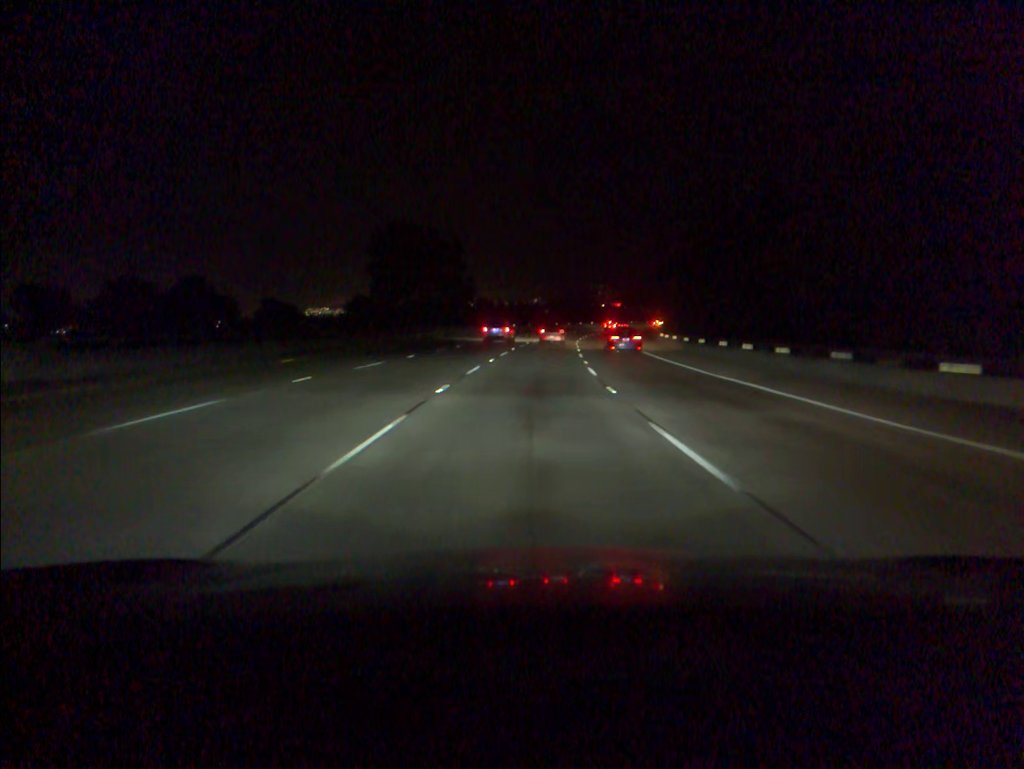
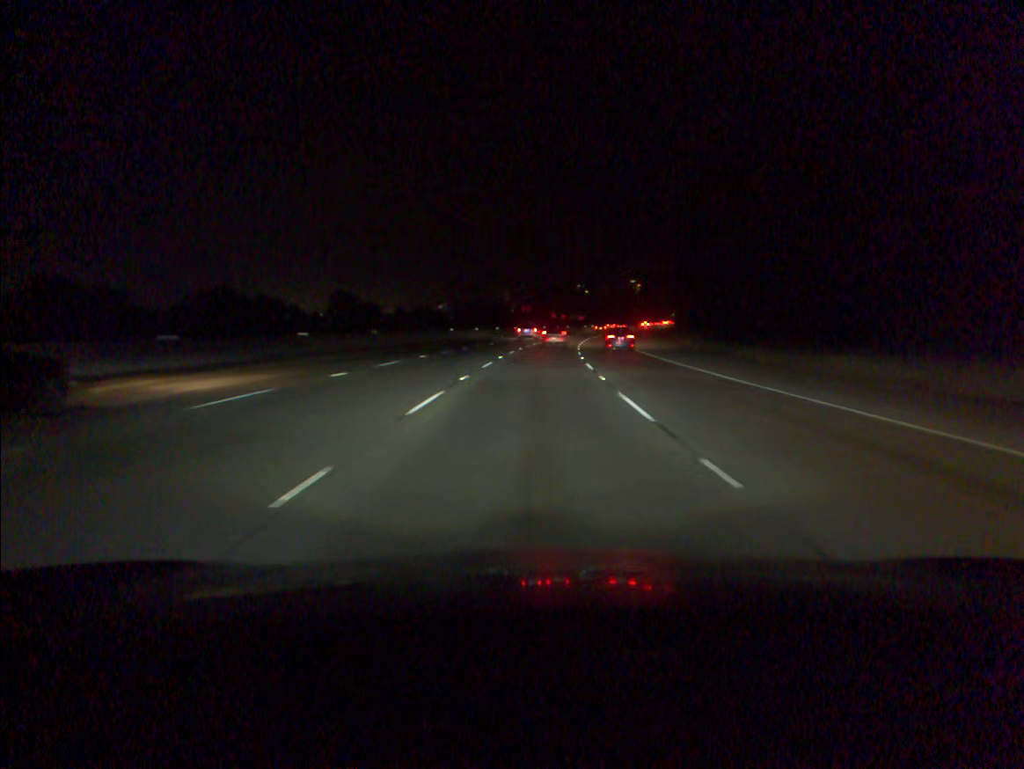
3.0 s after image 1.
(+4.9, +88.3) m; +7°
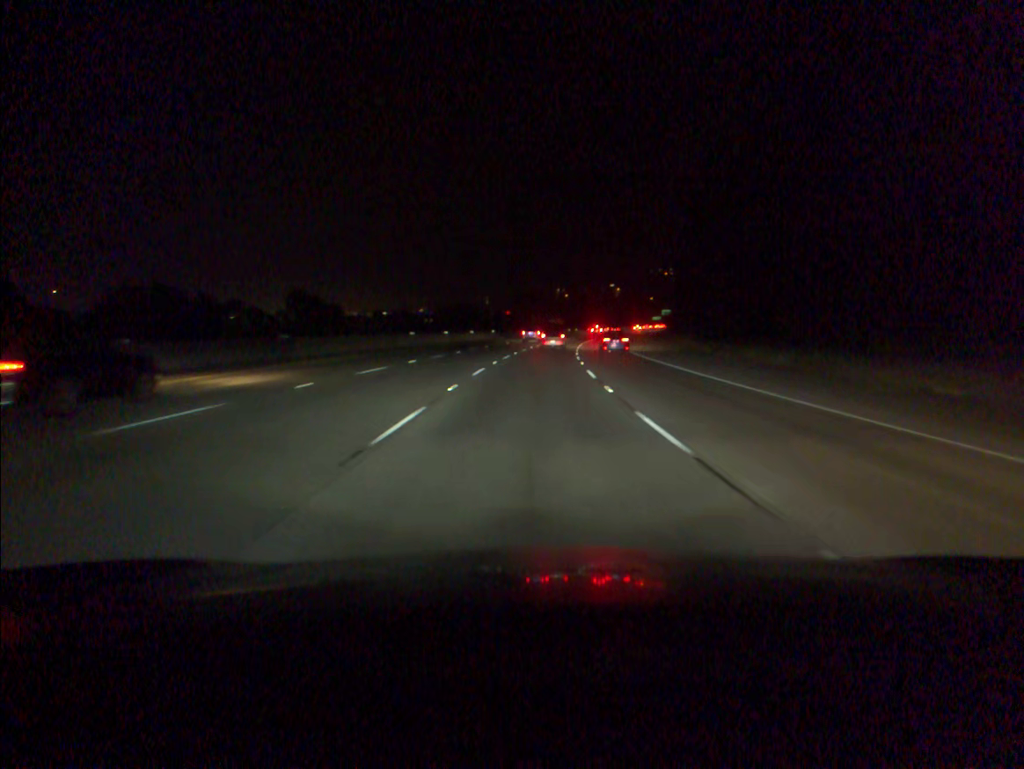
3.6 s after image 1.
(+0.2, +17.6) m; +1°
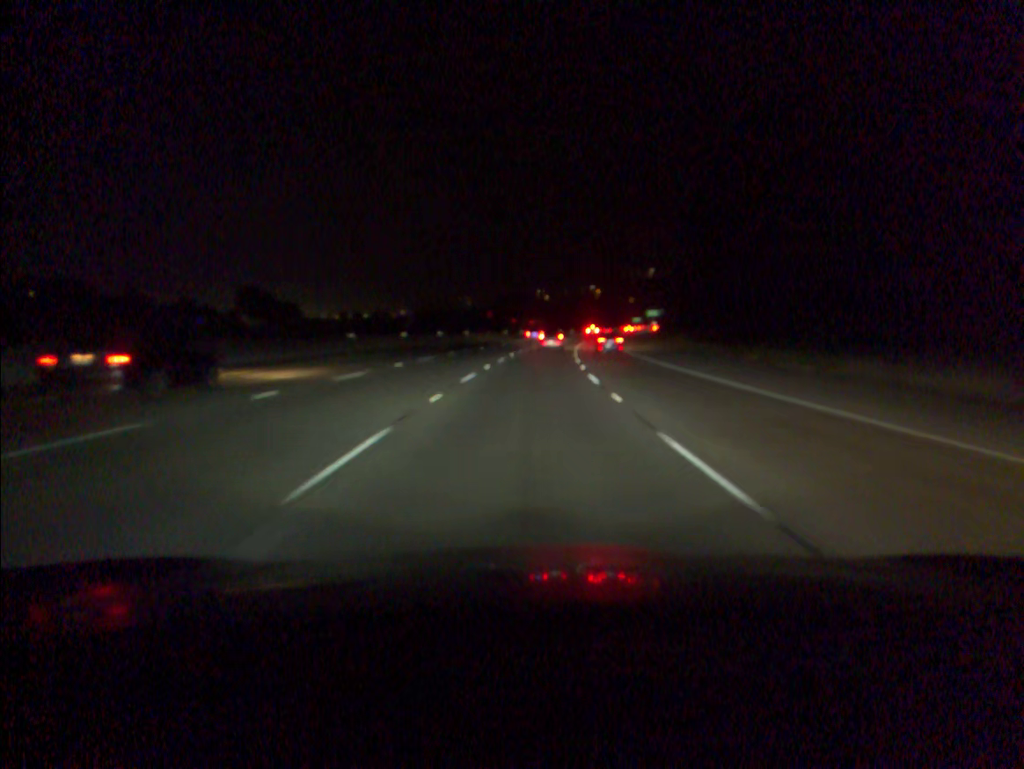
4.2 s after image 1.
(+0.2, +17.6) m; +1°
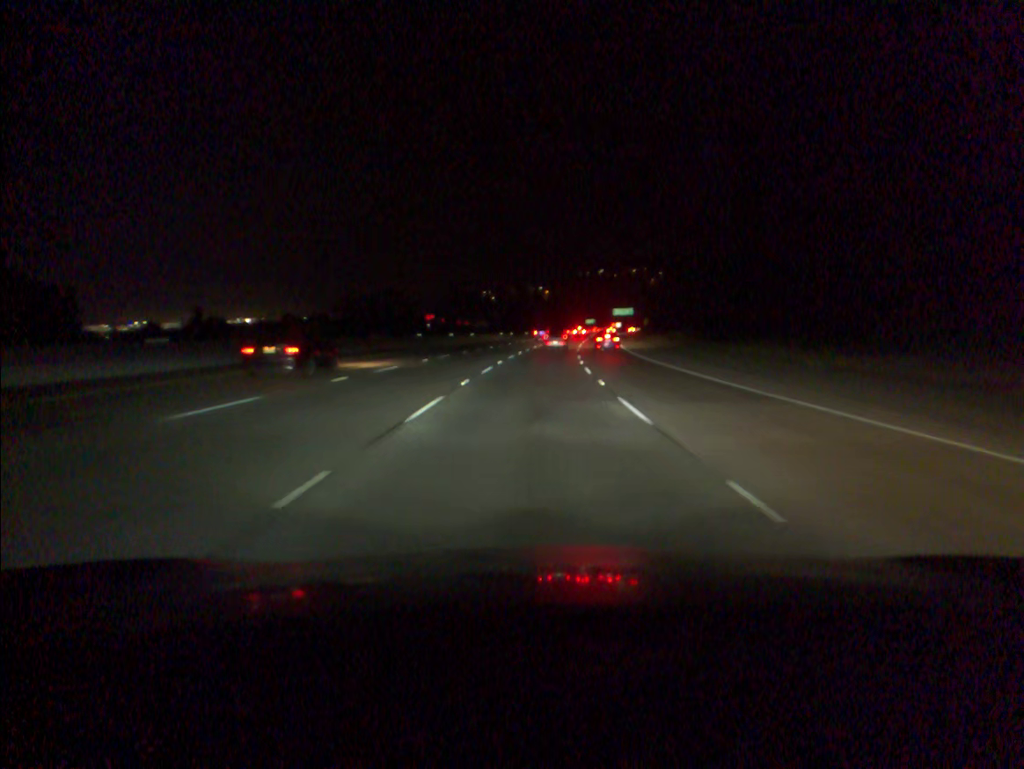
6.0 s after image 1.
(+1.9, +52.9) m; +4°
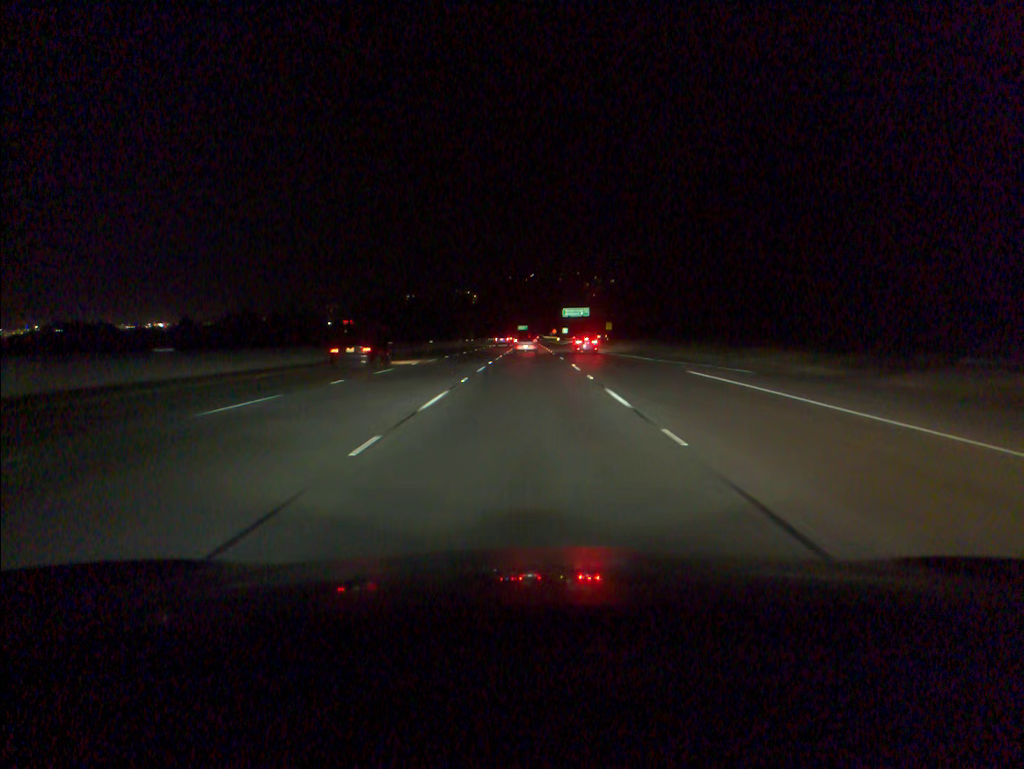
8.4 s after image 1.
(+3.5, +70.8) m; +5°
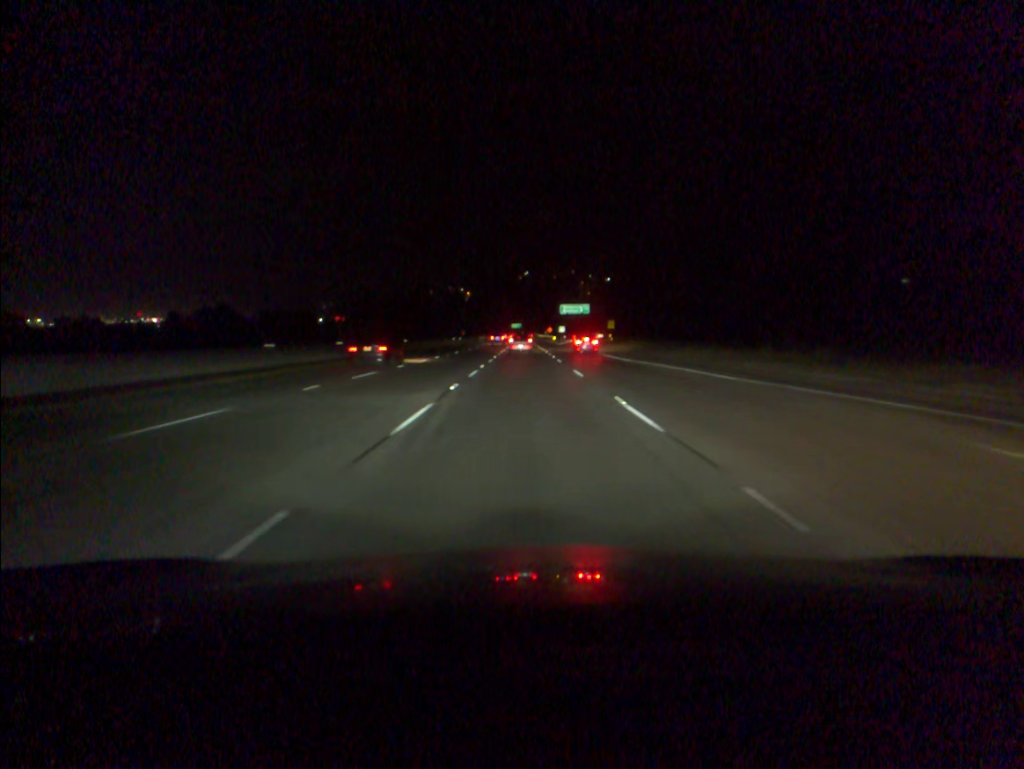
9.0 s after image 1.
(+0.1, +17.7) m; 0°
